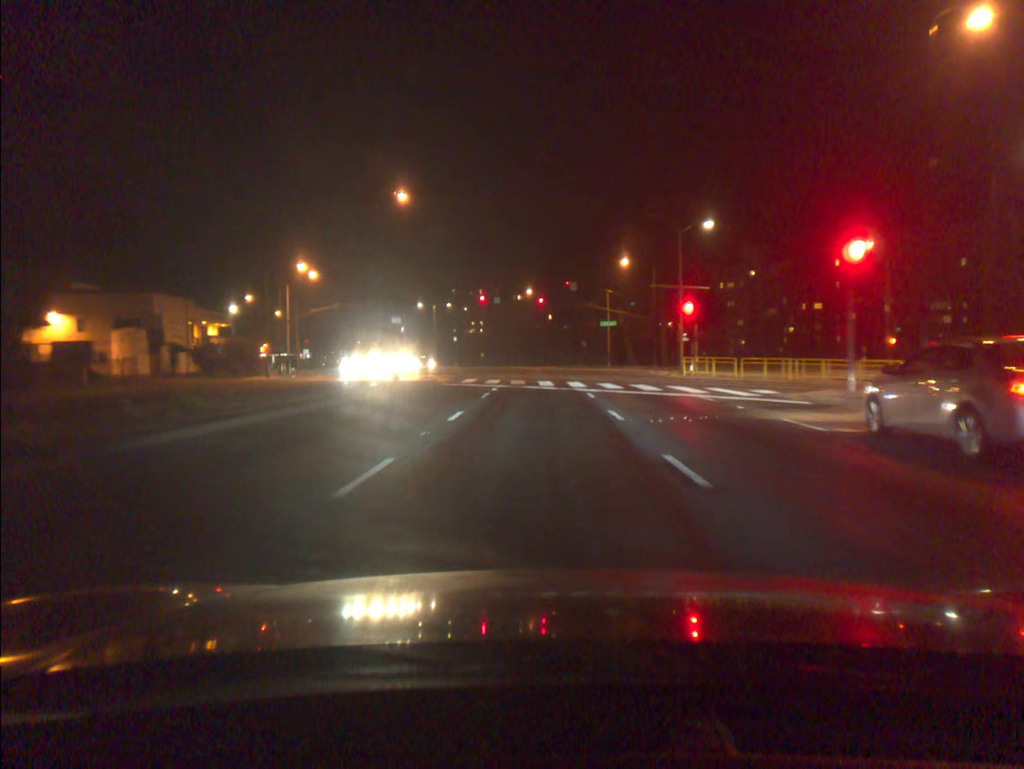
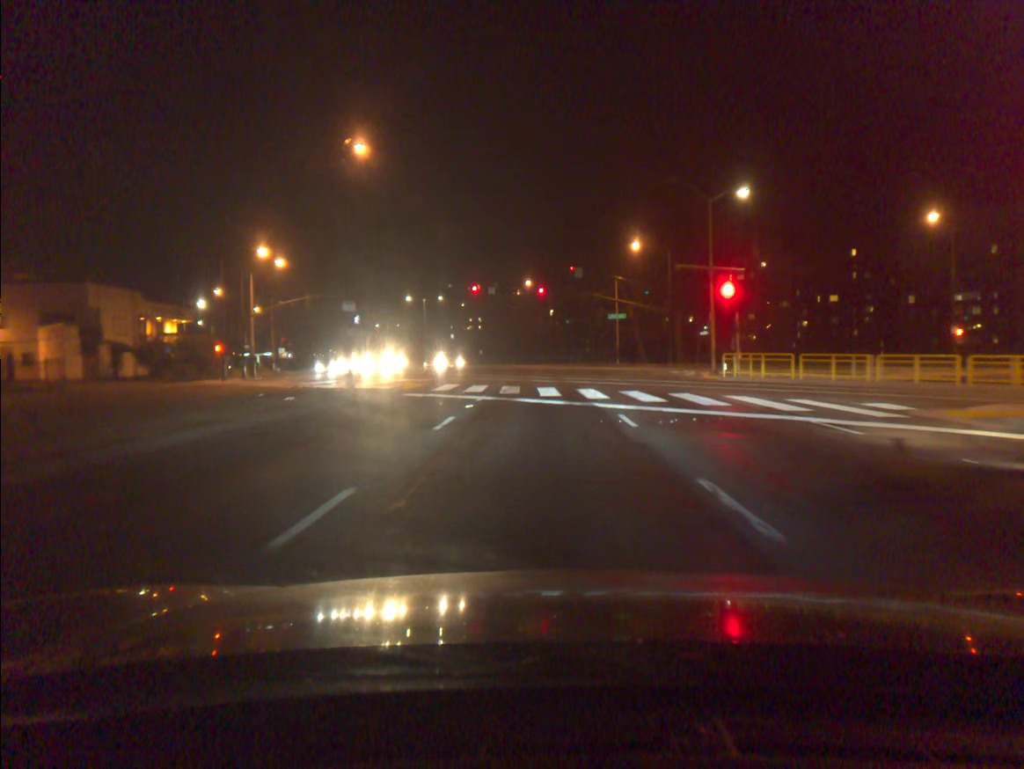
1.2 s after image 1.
(0.0, +9.5) m; 0°
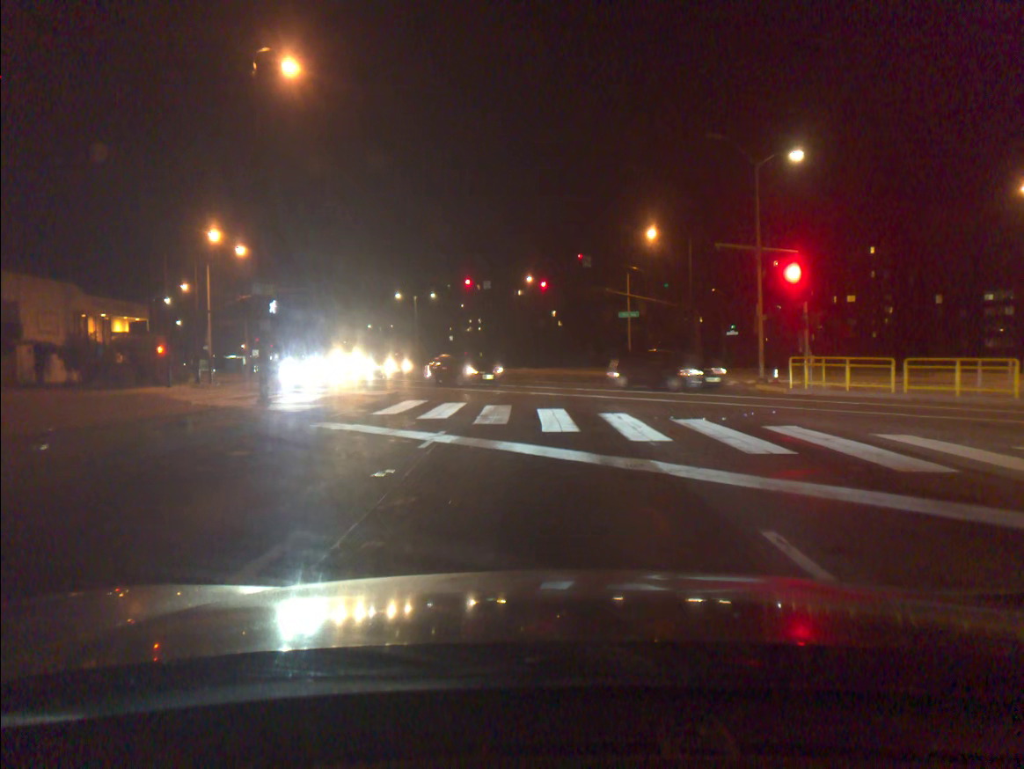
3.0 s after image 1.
(-0.1, +9.6) m; 0°
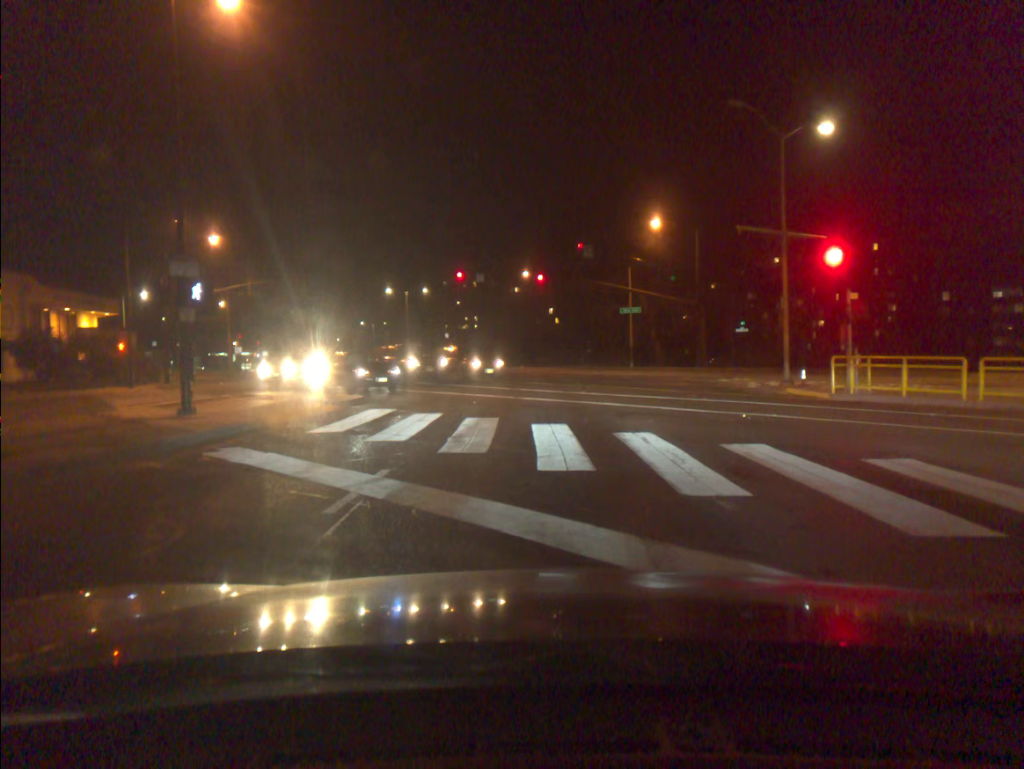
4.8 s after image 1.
(0.0, +4.4) m; 0°
